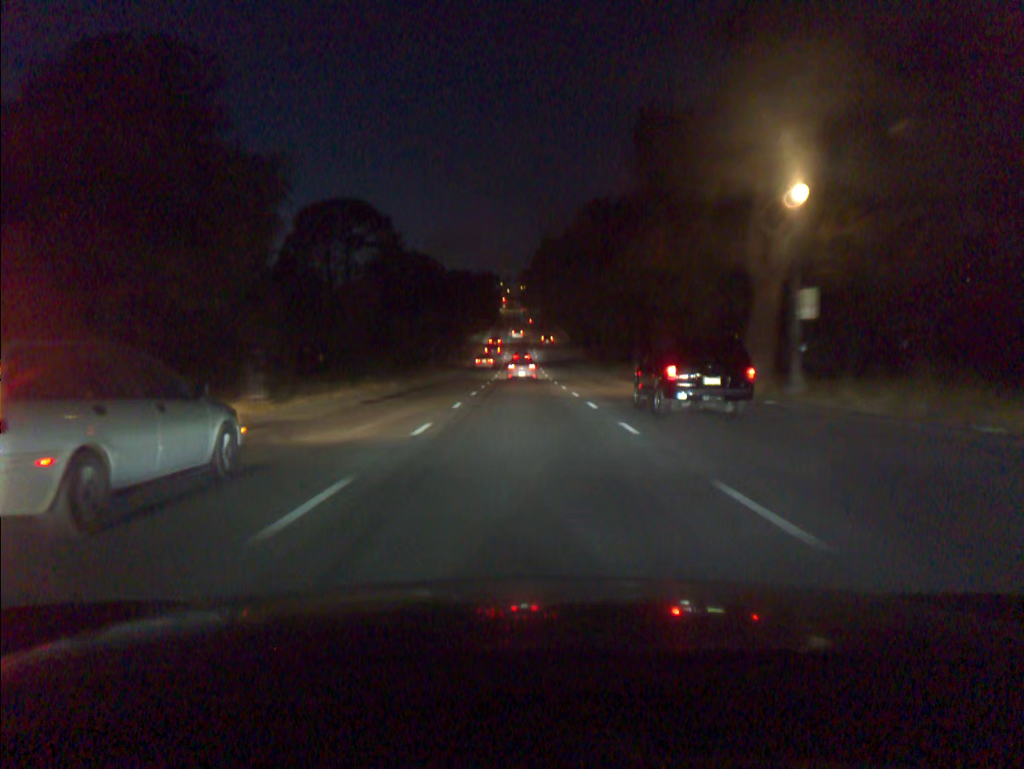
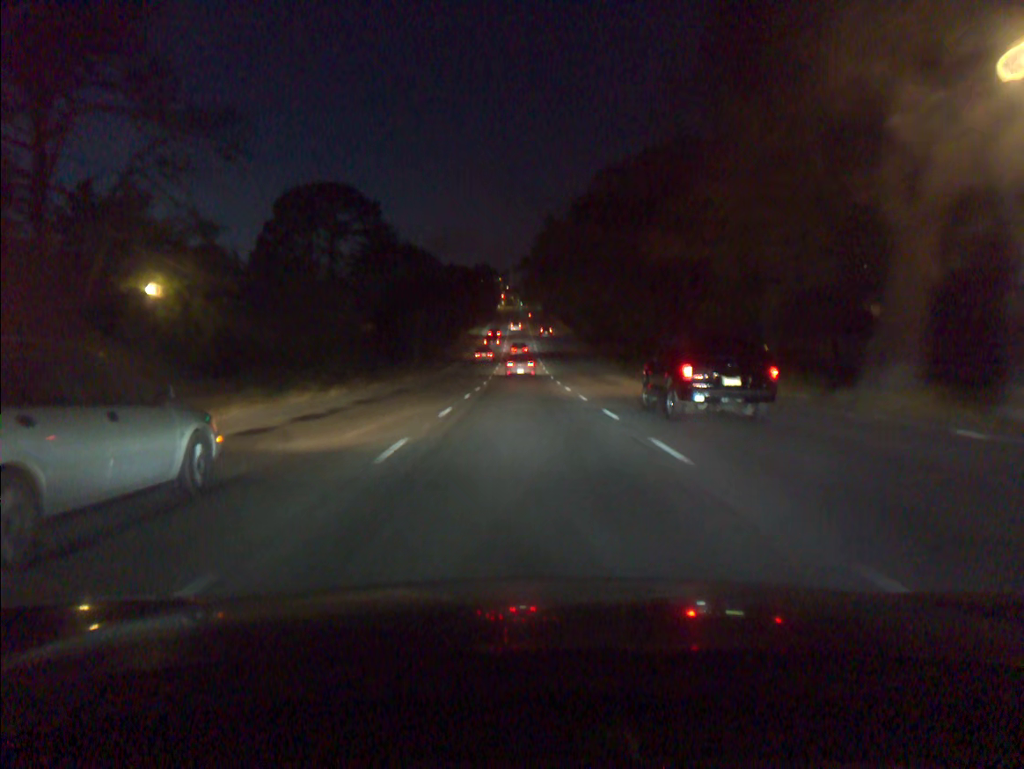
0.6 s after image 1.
(0.0, +10.7) m; 0°
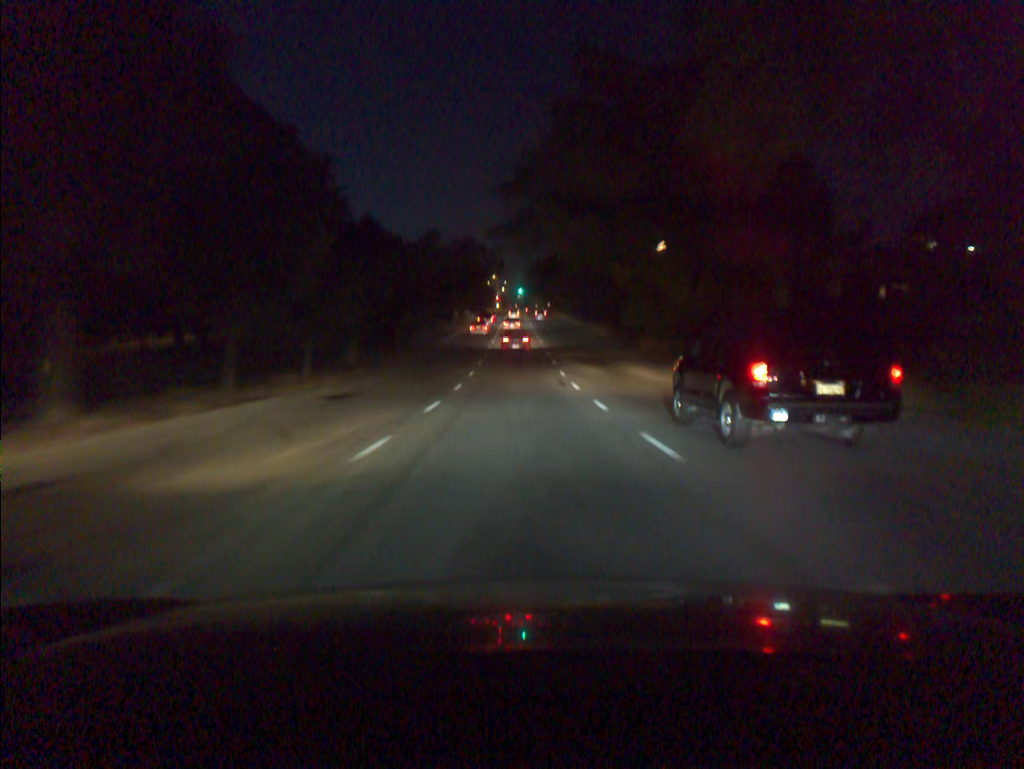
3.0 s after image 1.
(+0.2, +43.7) m; 0°
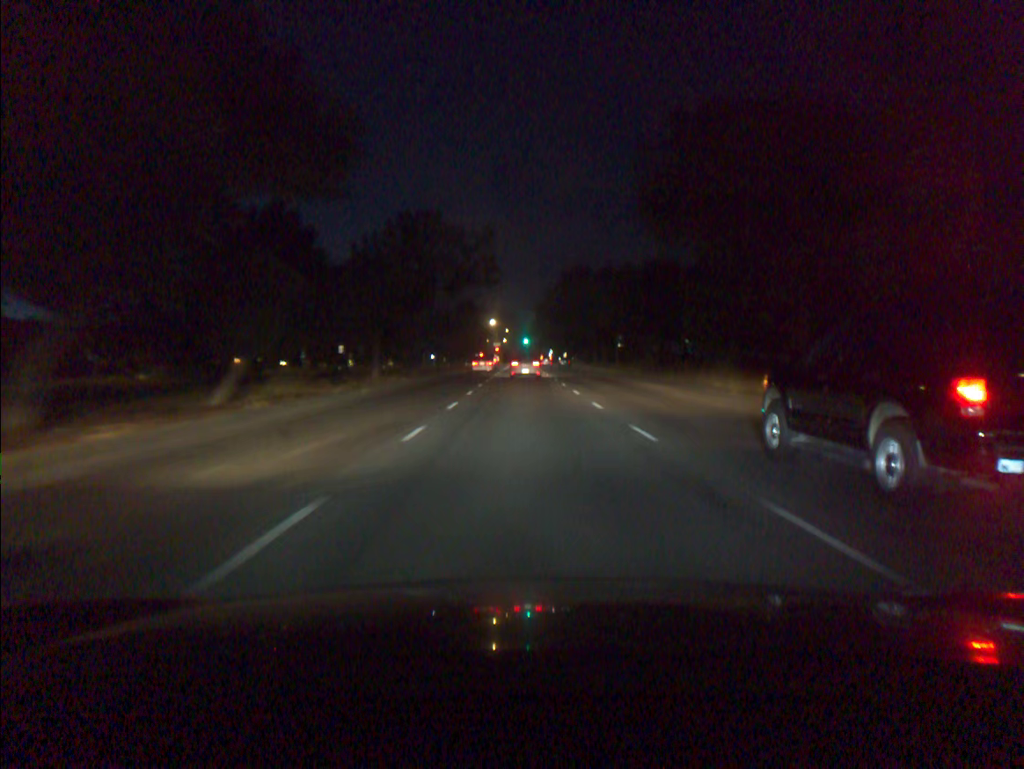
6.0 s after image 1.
(-0.3, +54.9) m; 0°
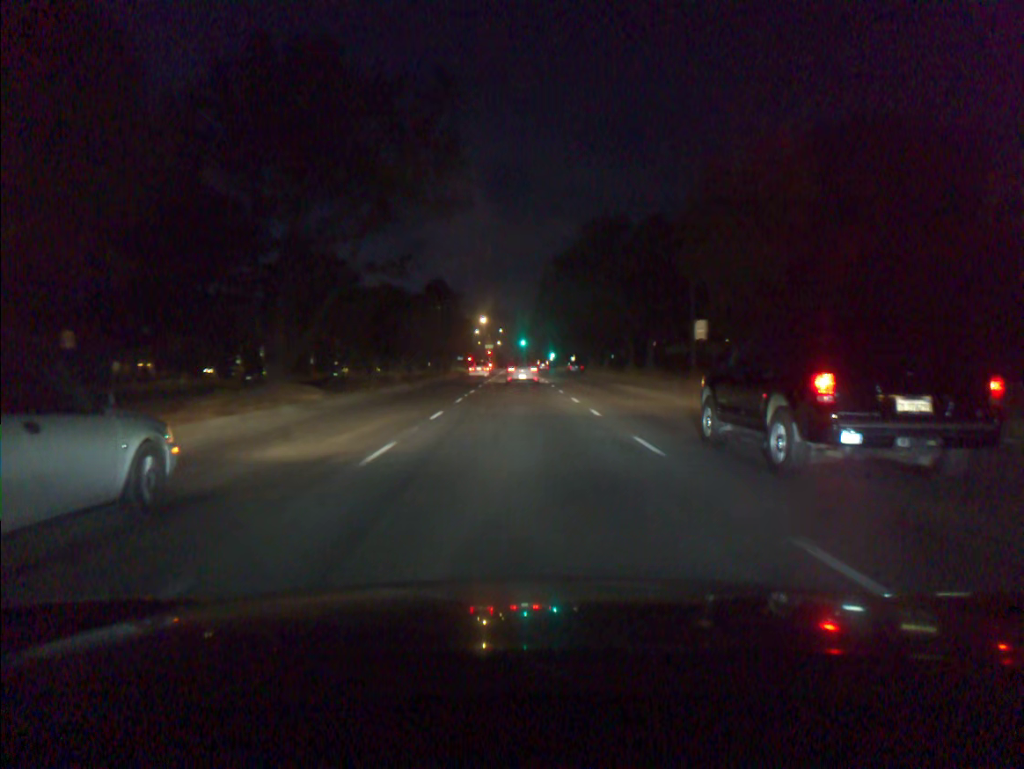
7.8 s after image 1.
(+0.2, +31.0) m; 0°
